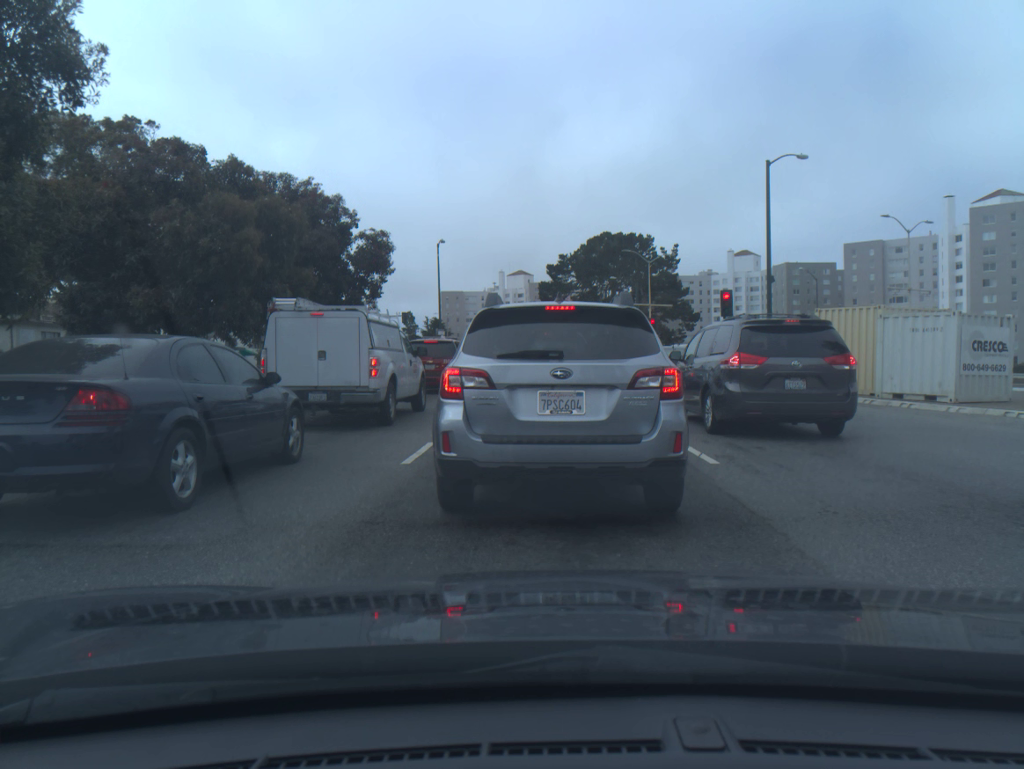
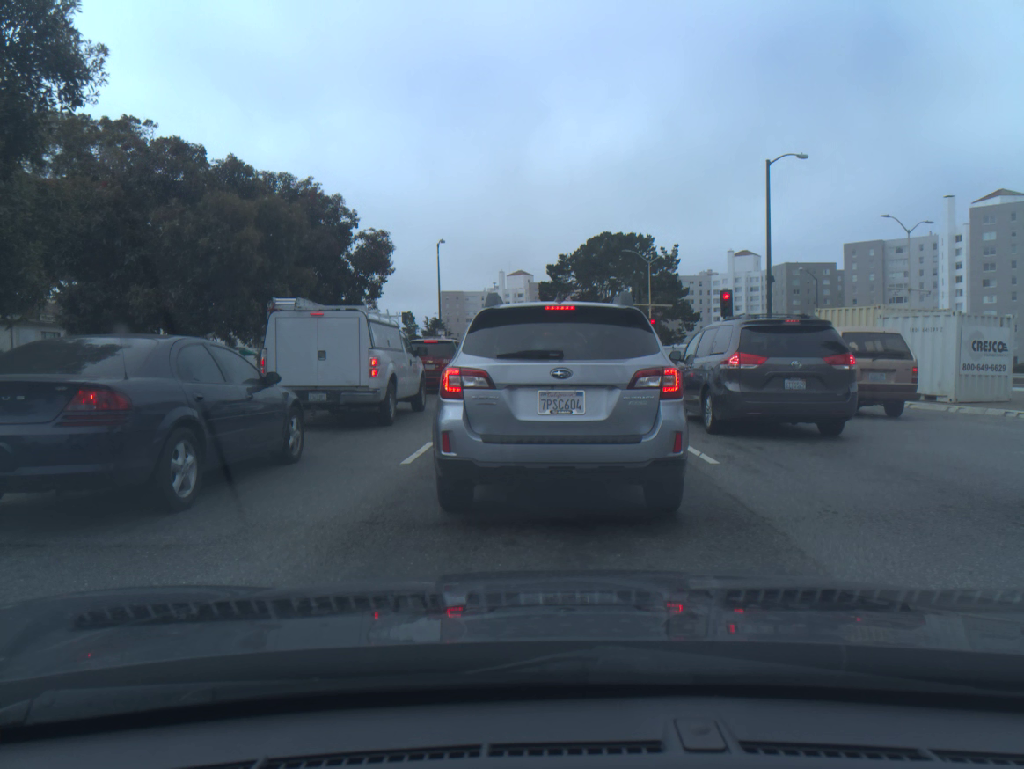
(-0.1, 0.0) m; 0°
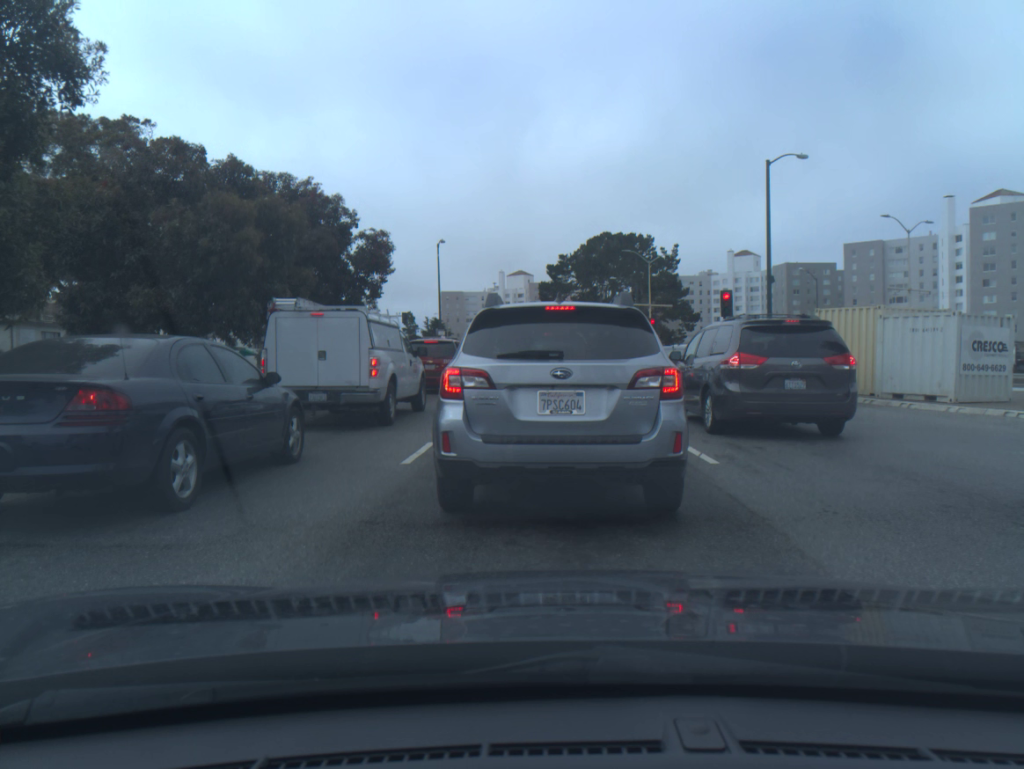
(0.0, 0.0) m; 0°
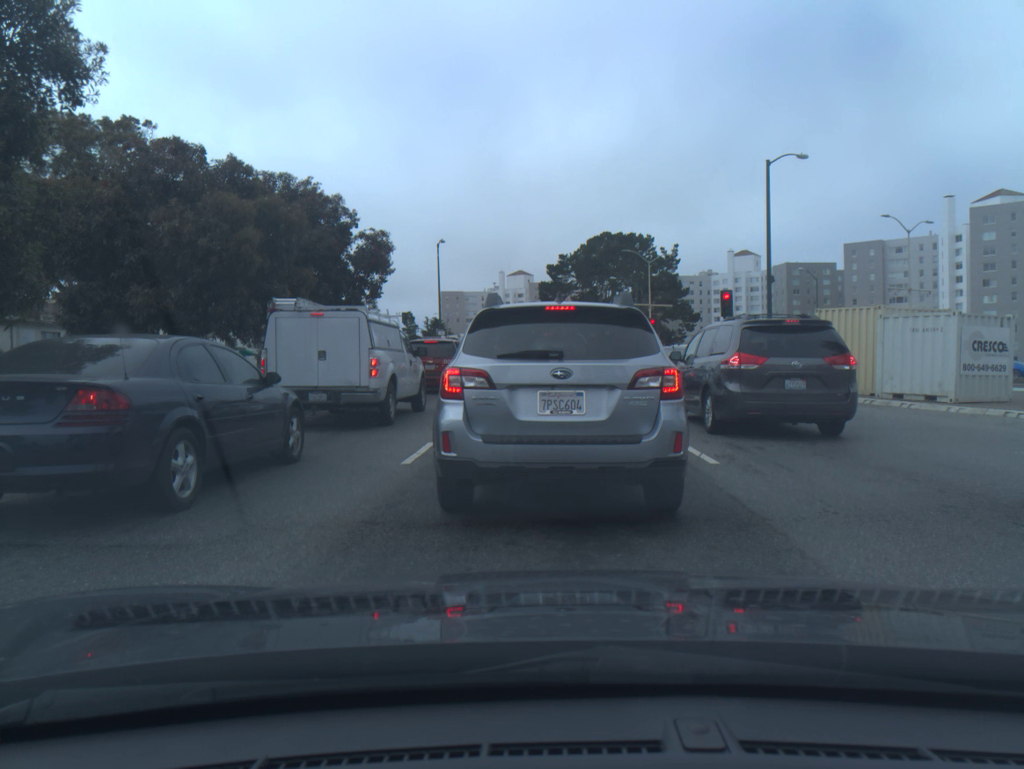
(0.0, 0.0) m; 0°
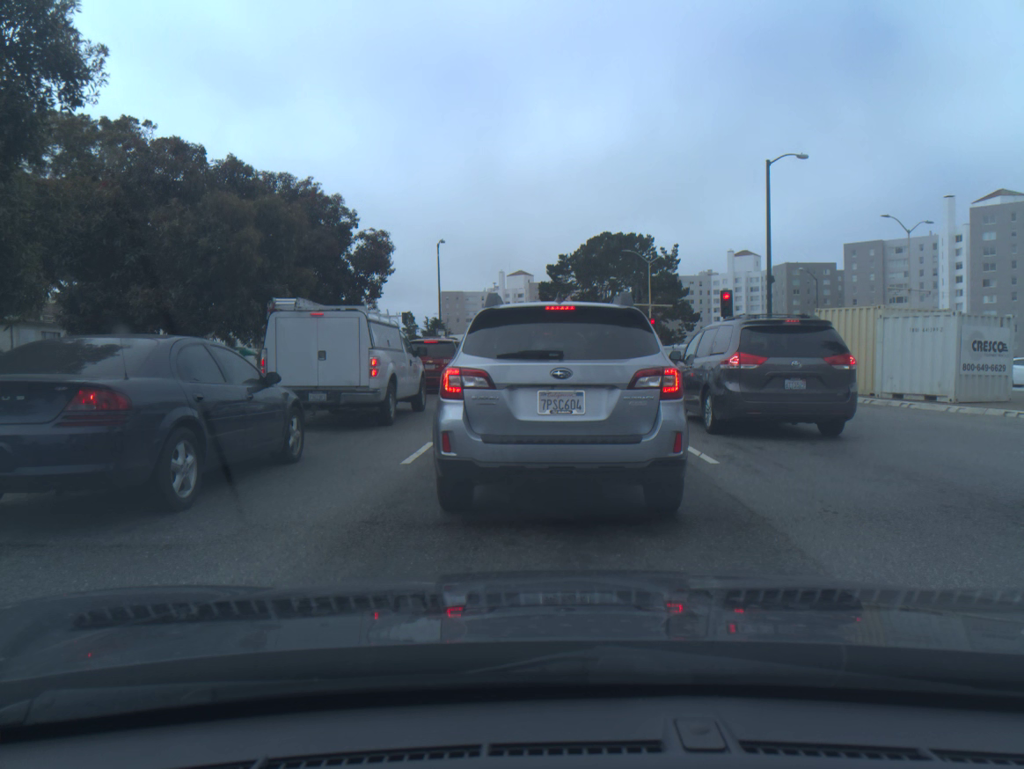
(0.0, 0.0) m; 0°
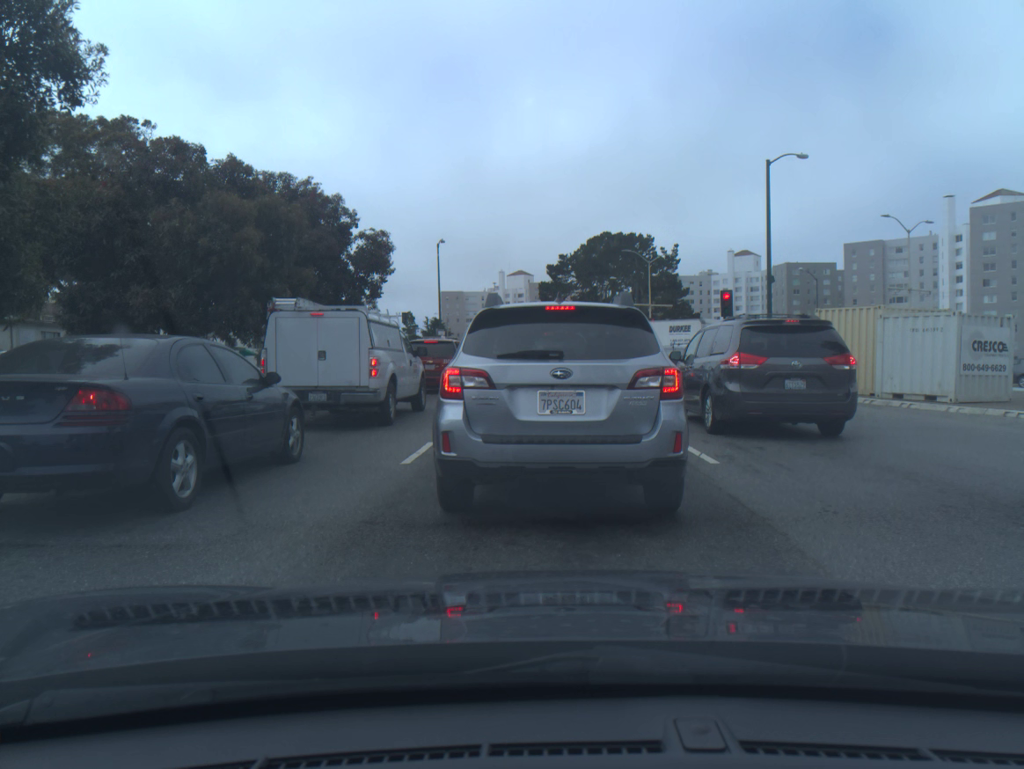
(0.0, 0.0) m; 0°
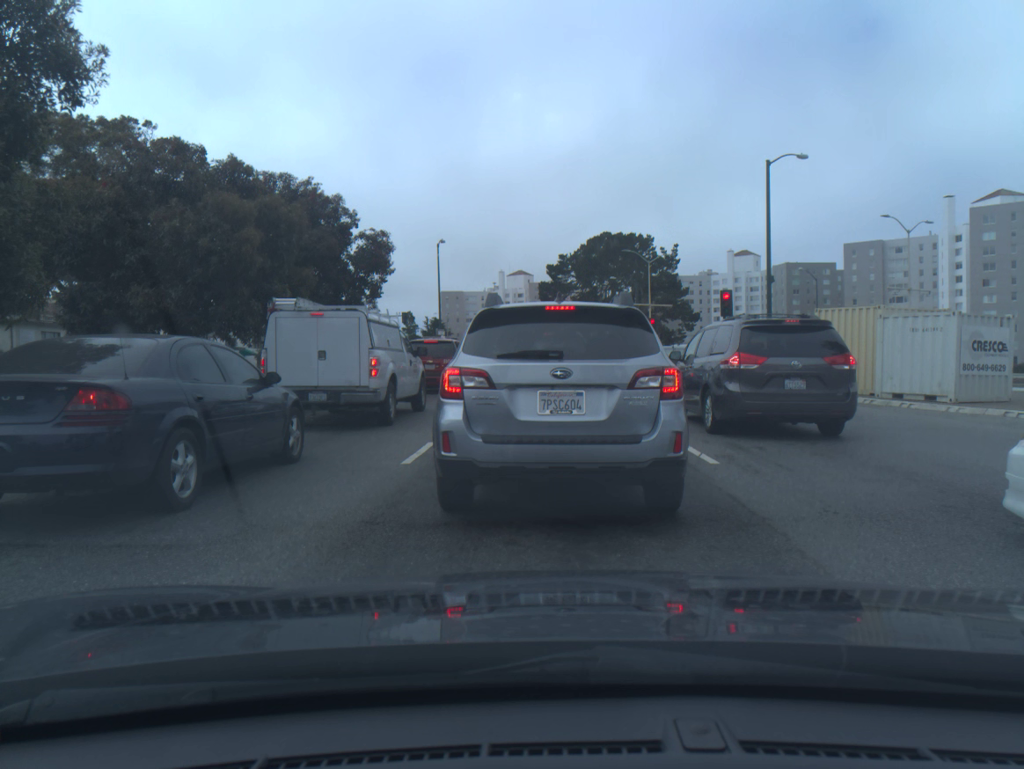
(0.0, 0.0) m; 0°
